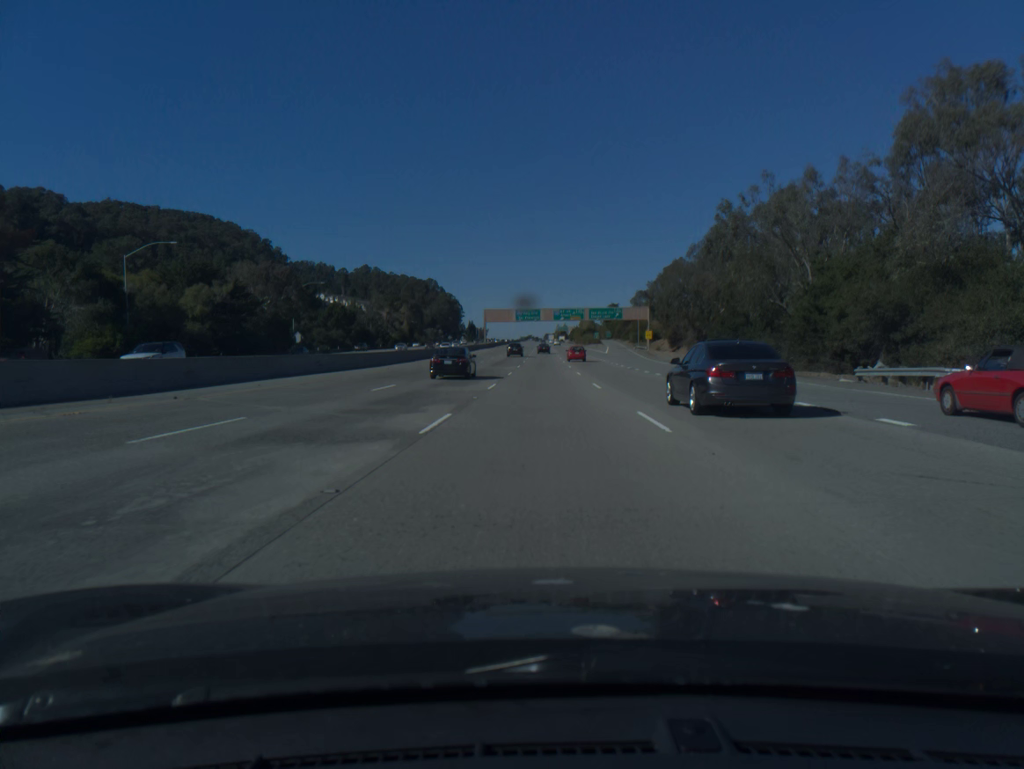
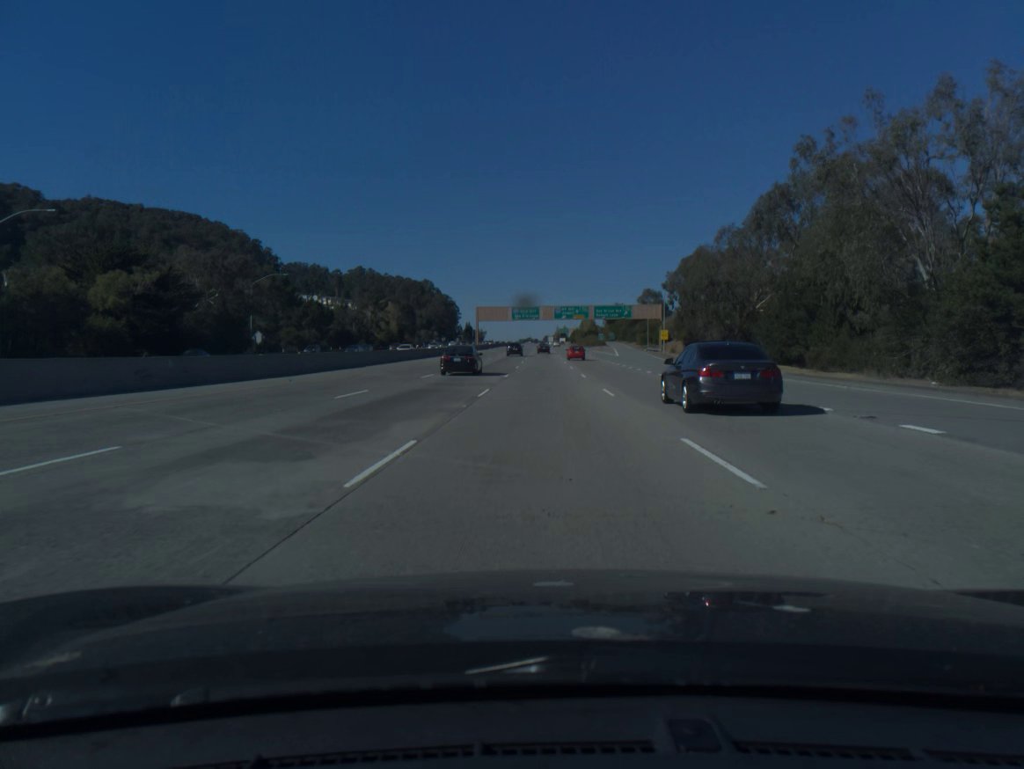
(0.0, +19.0) m; 0°
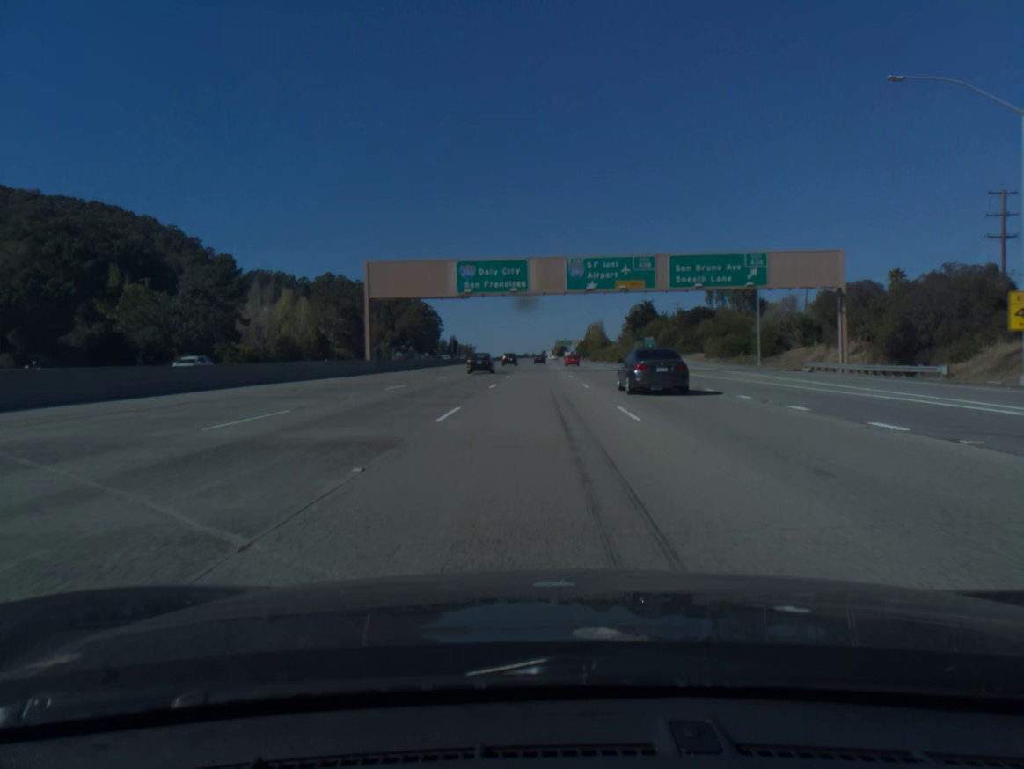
(+0.3, +94.9) m; 0°
